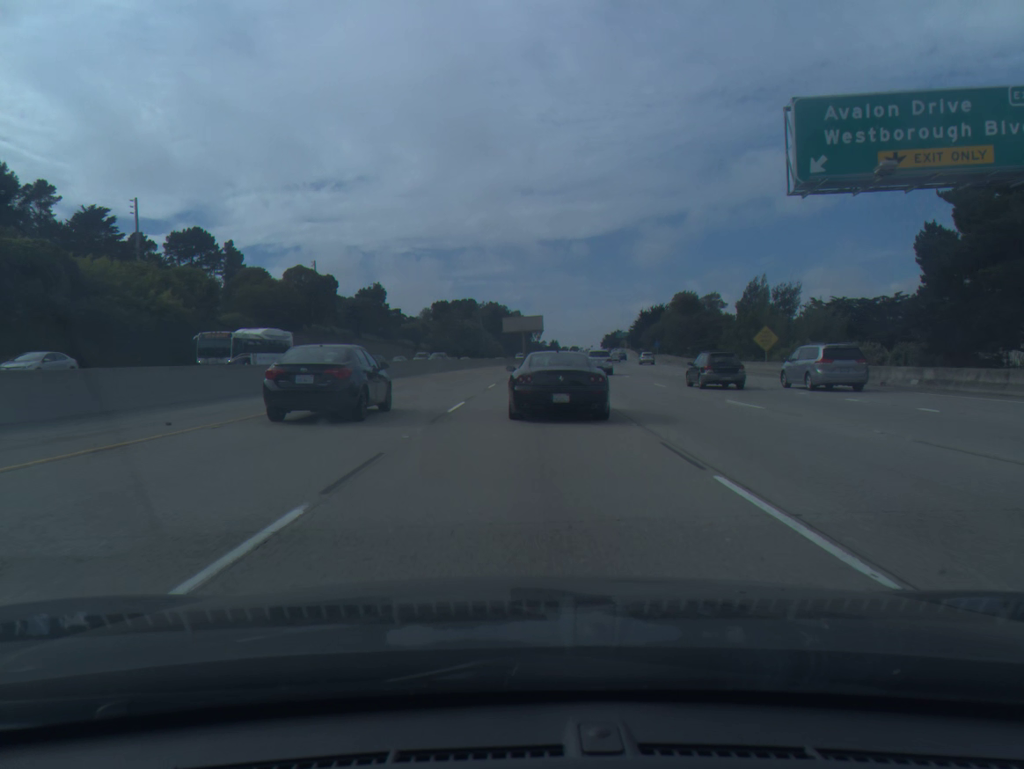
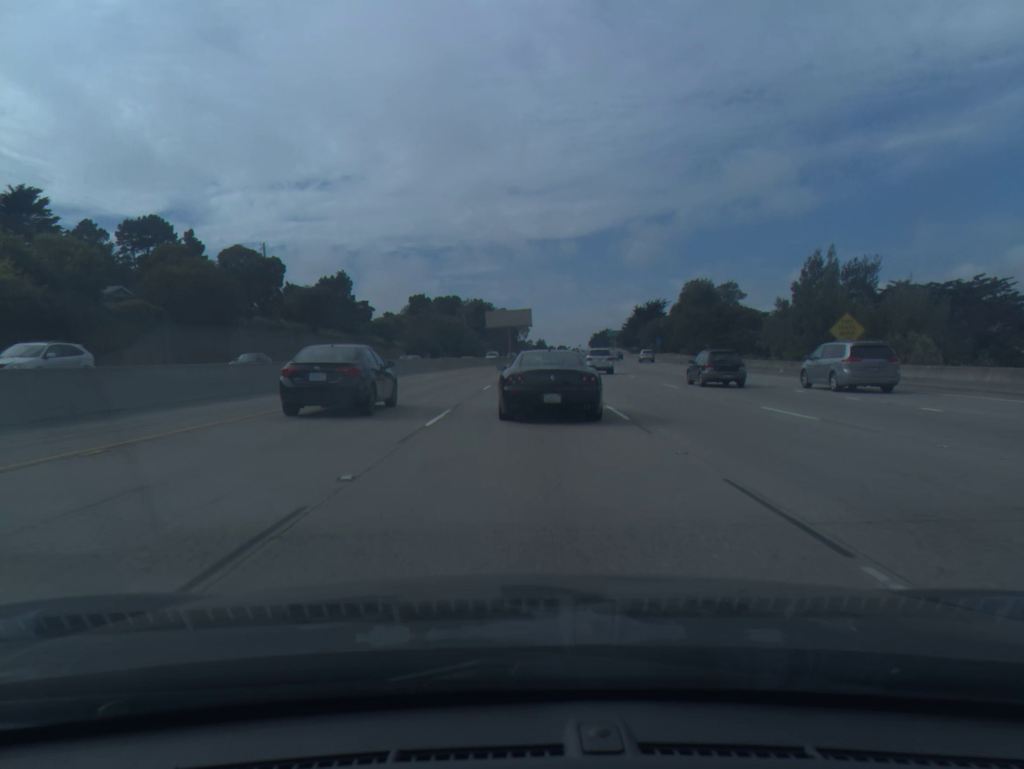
(+0.2, +18.3) m; +1°
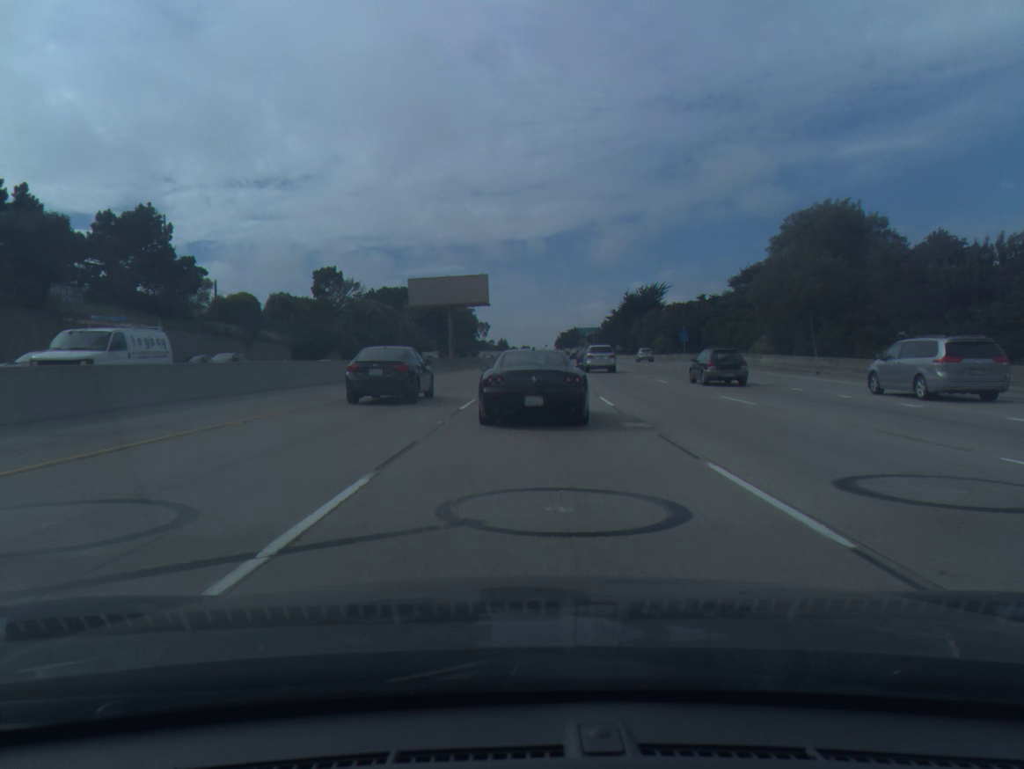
(+1.3, +53.7) m; +3°
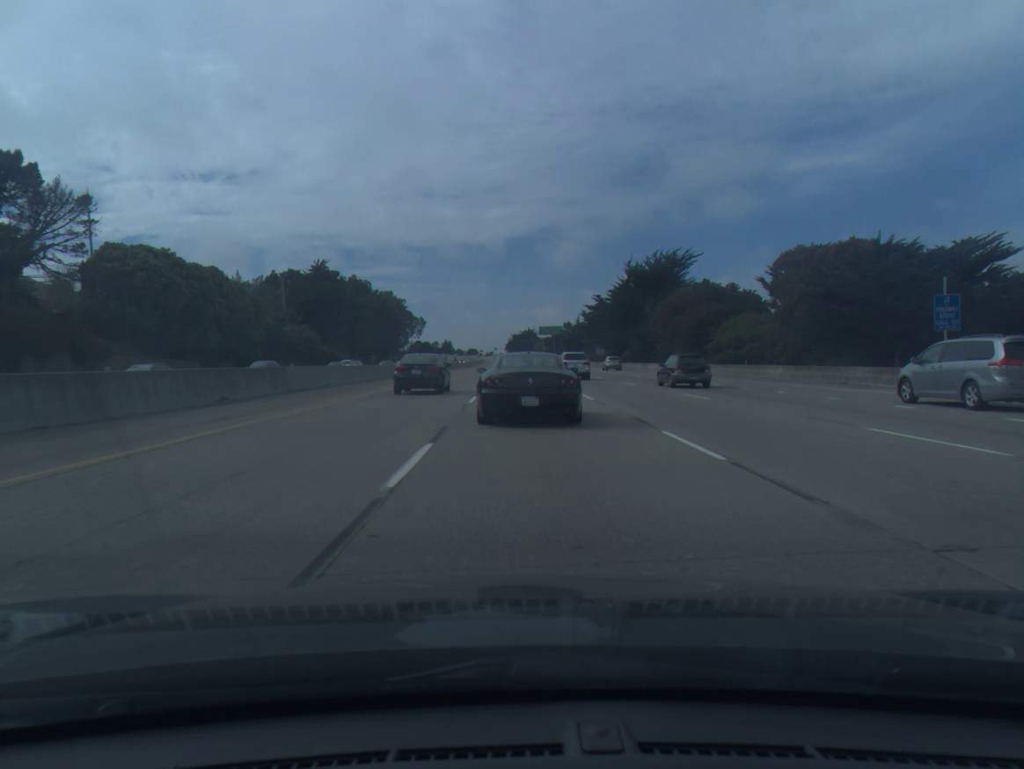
(+2.2, +69.2) m; +4°
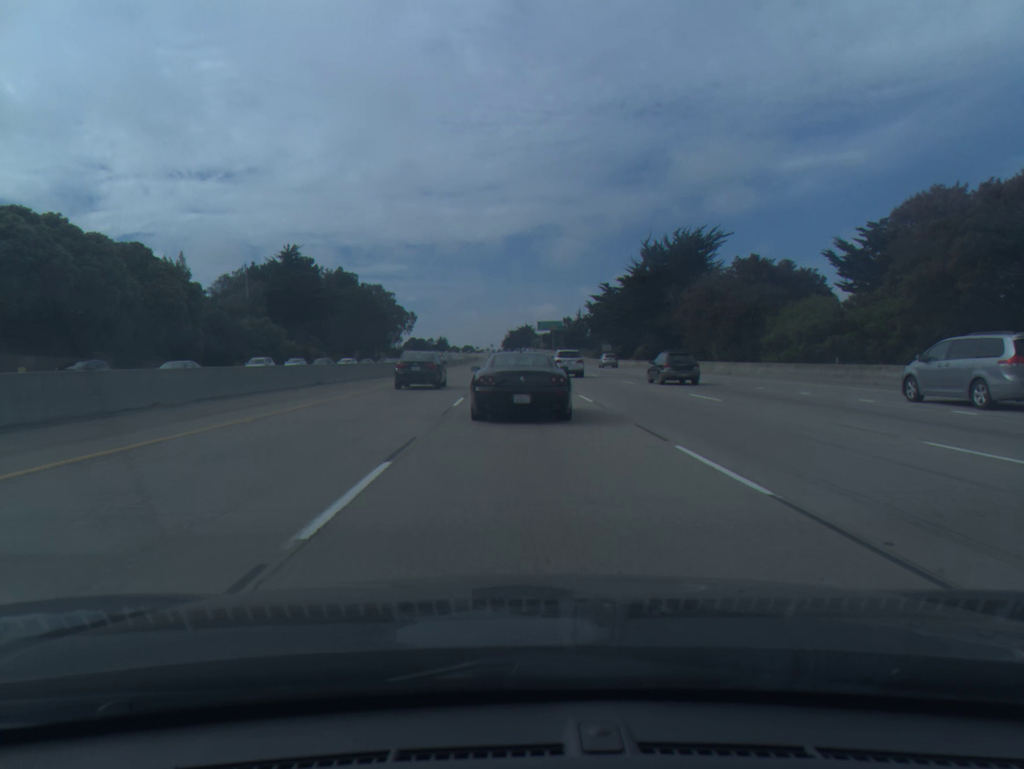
(+0.1, +16.9) m; 0°
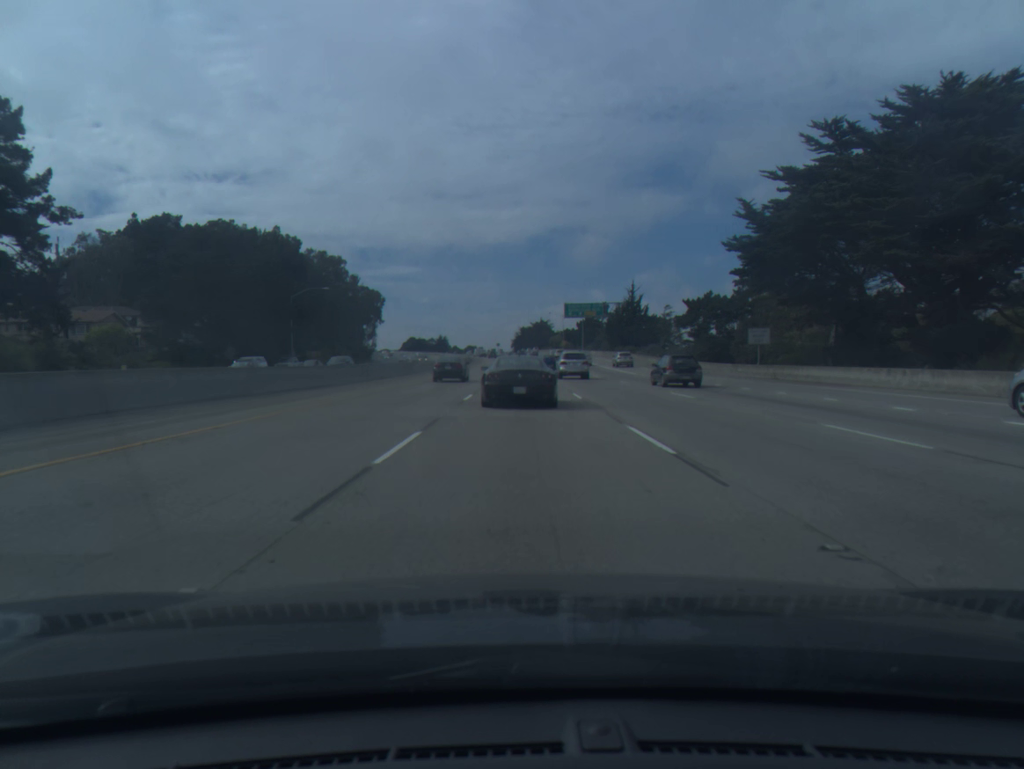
(-0.7, +84.0) m; -1°
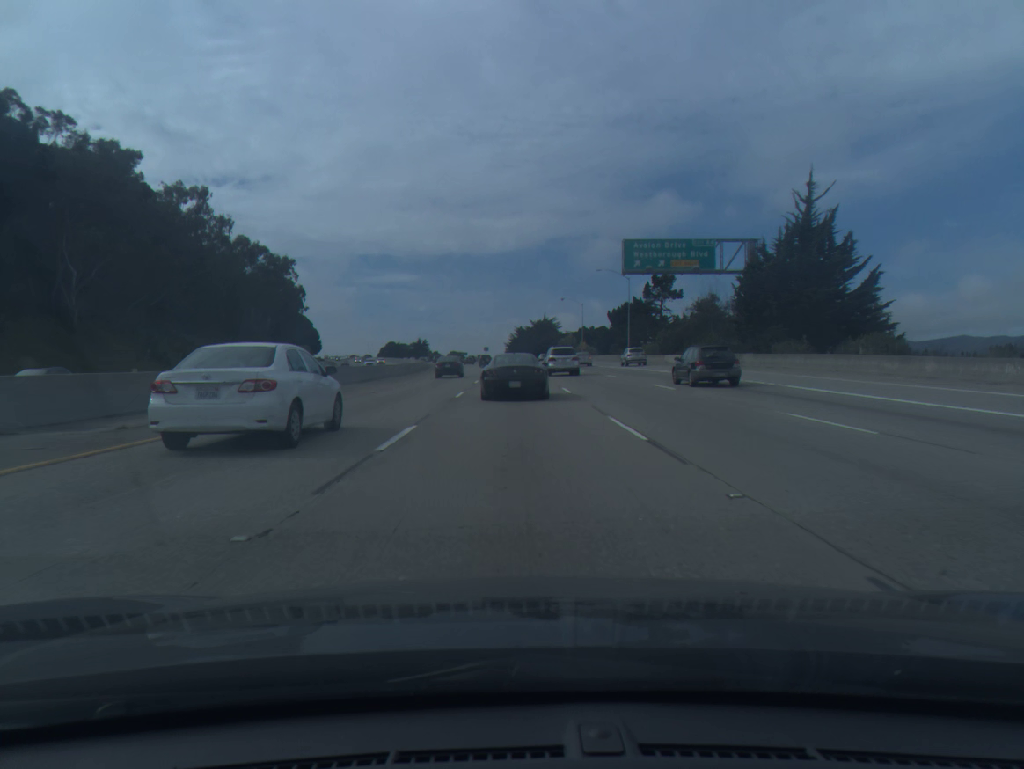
(0.0, +86.2) m; 0°
